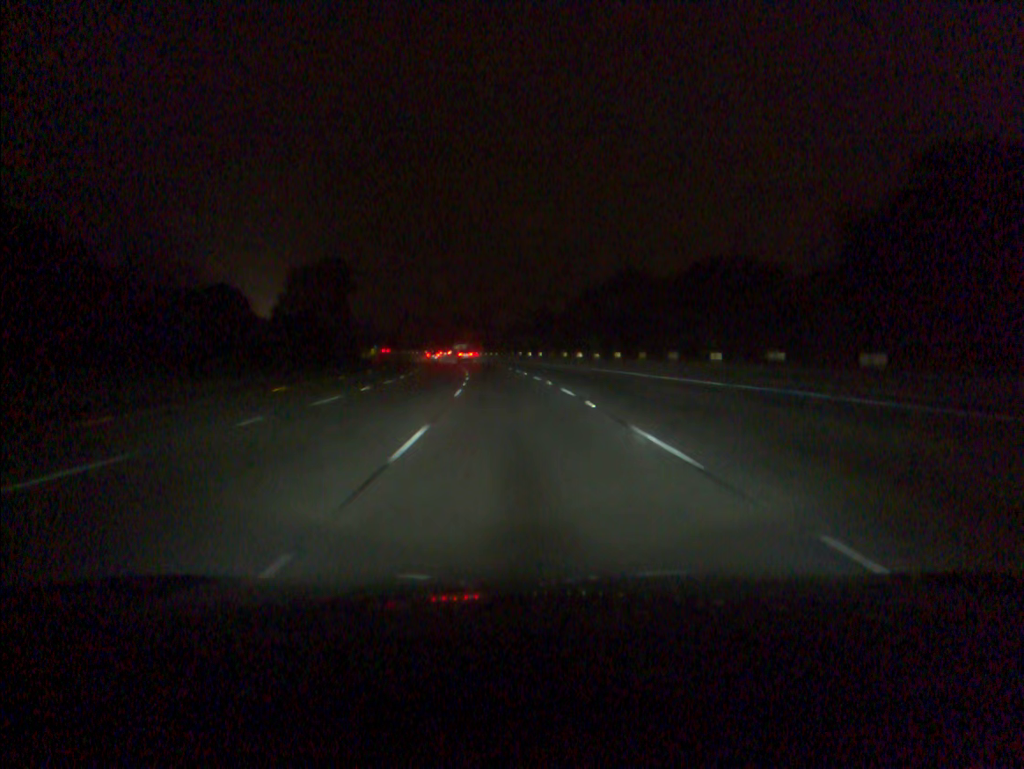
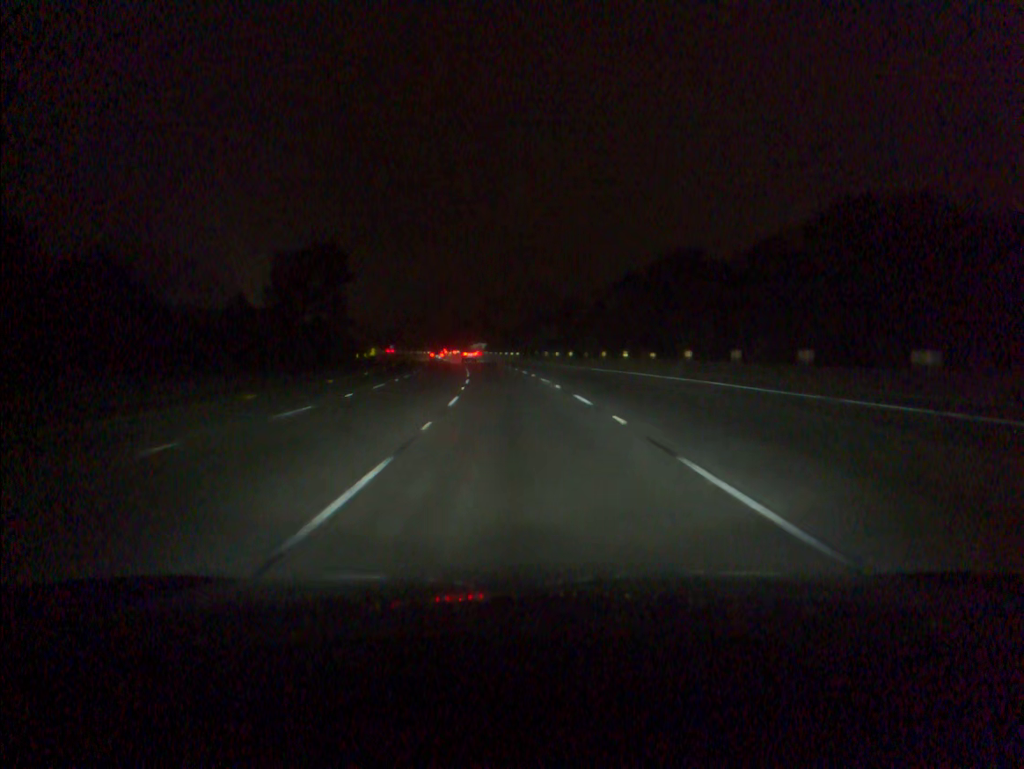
(-0.3, +18.7) m; -2°
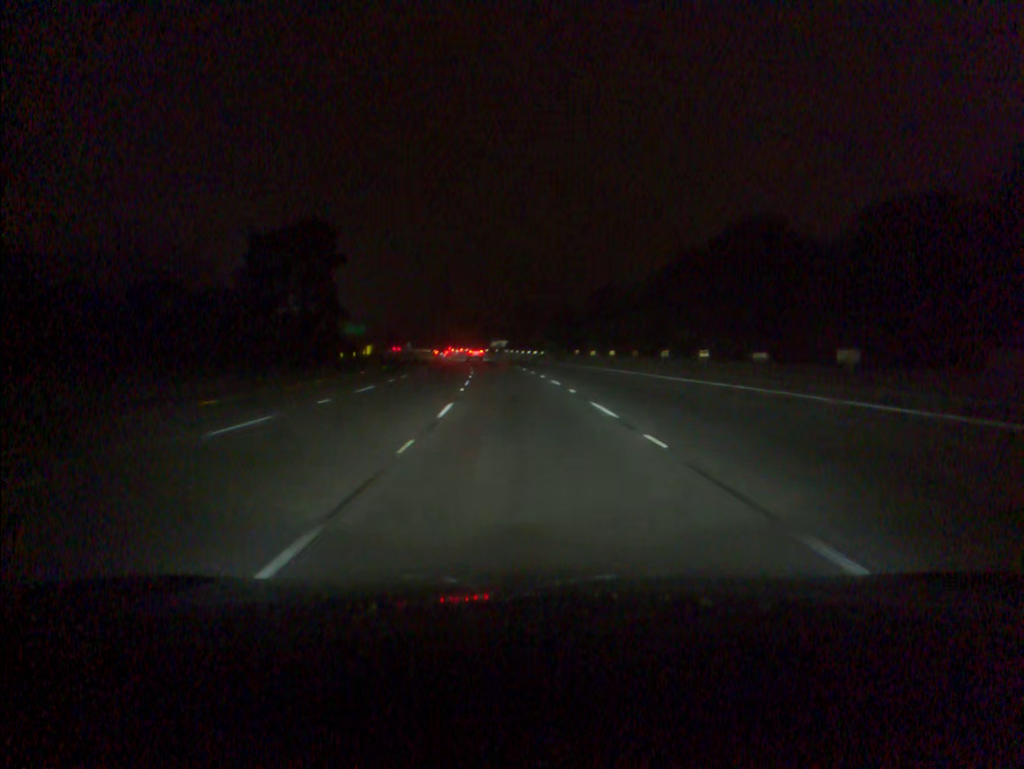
(-0.3, +18.7) m; -2°
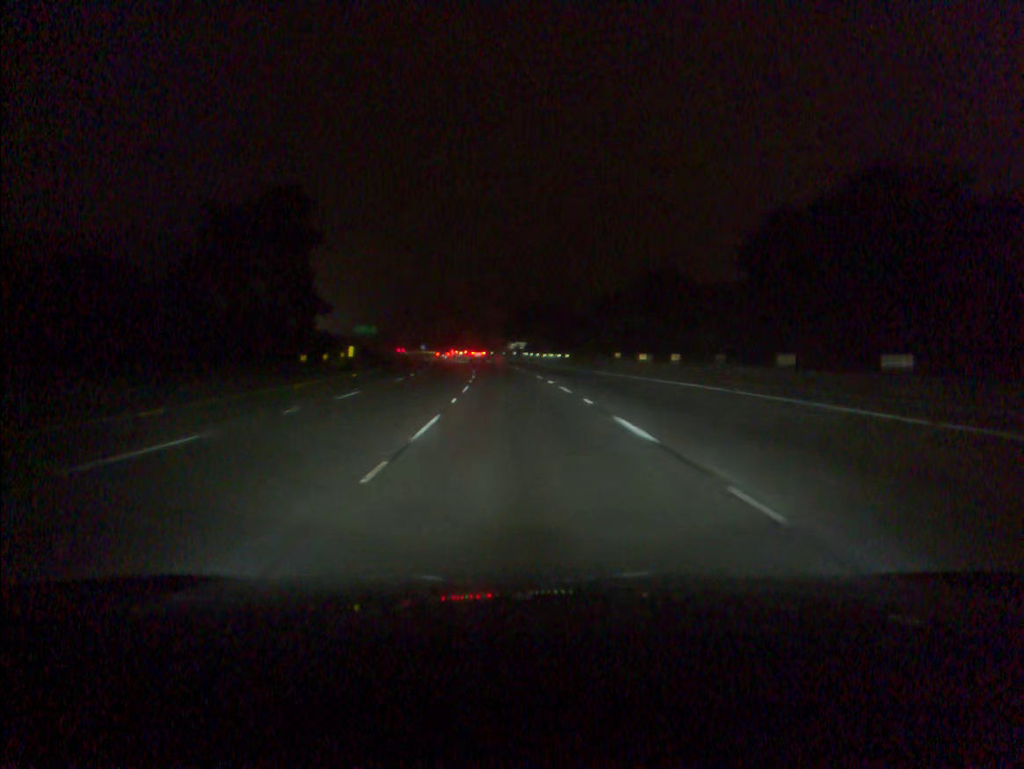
(-0.3, +18.7) m; -1°
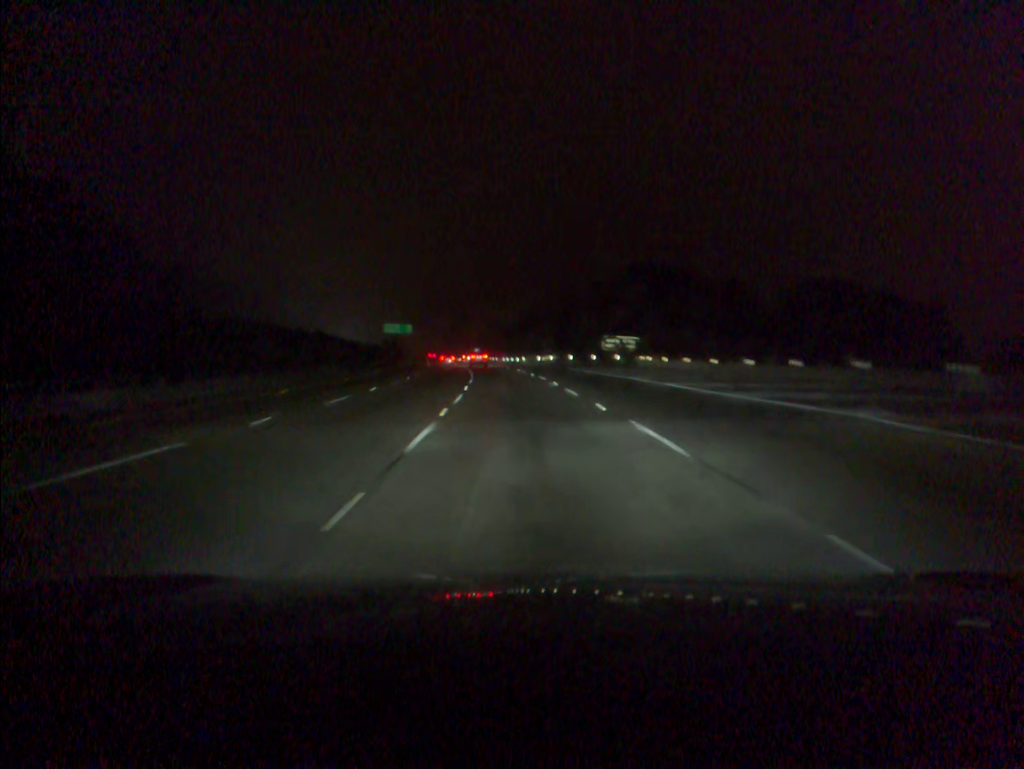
(-3.5, +74.6) m; -5°
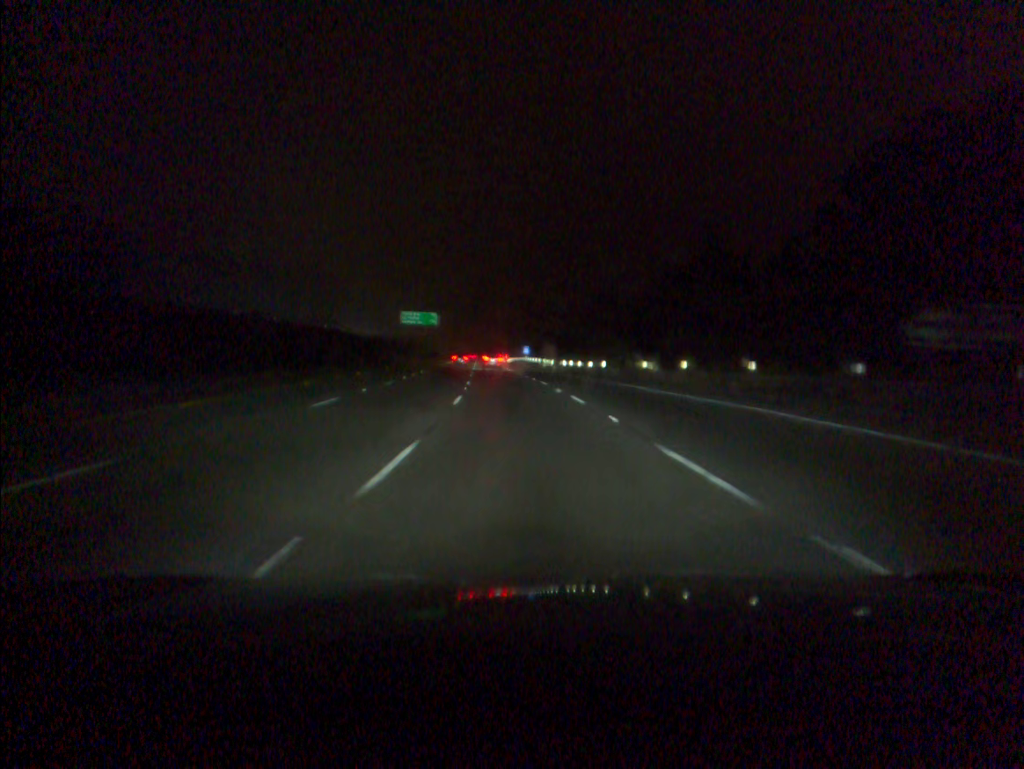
(-2.1, +55.0) m; -4°
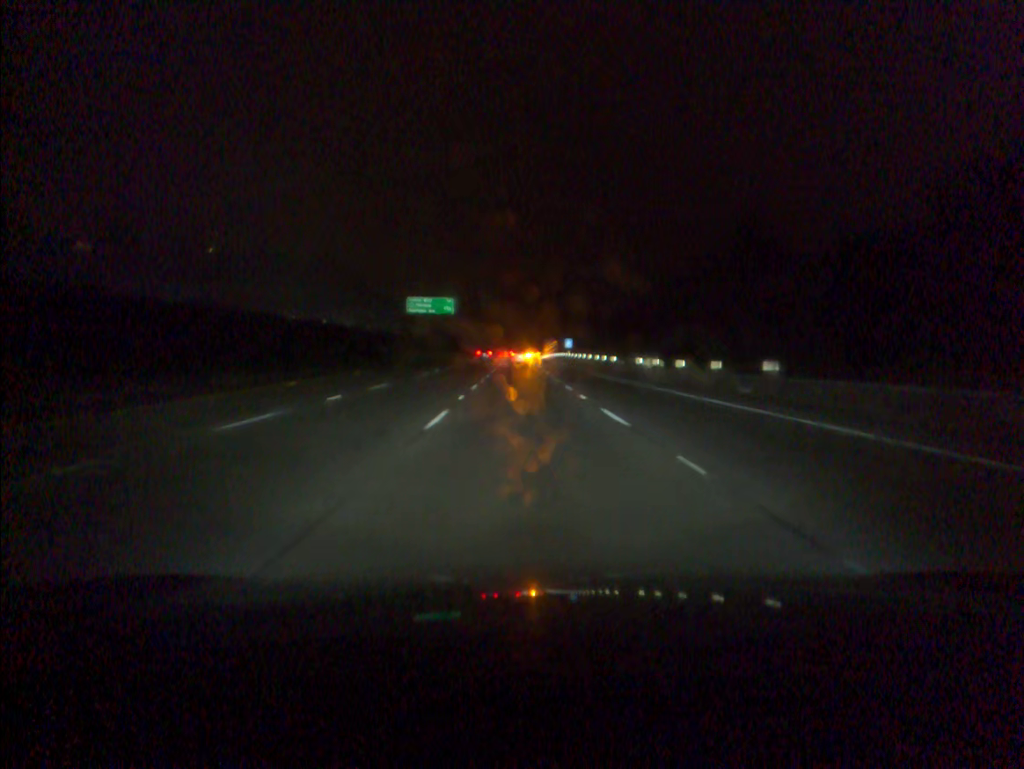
(-0.9, +36.1) m; -3°
